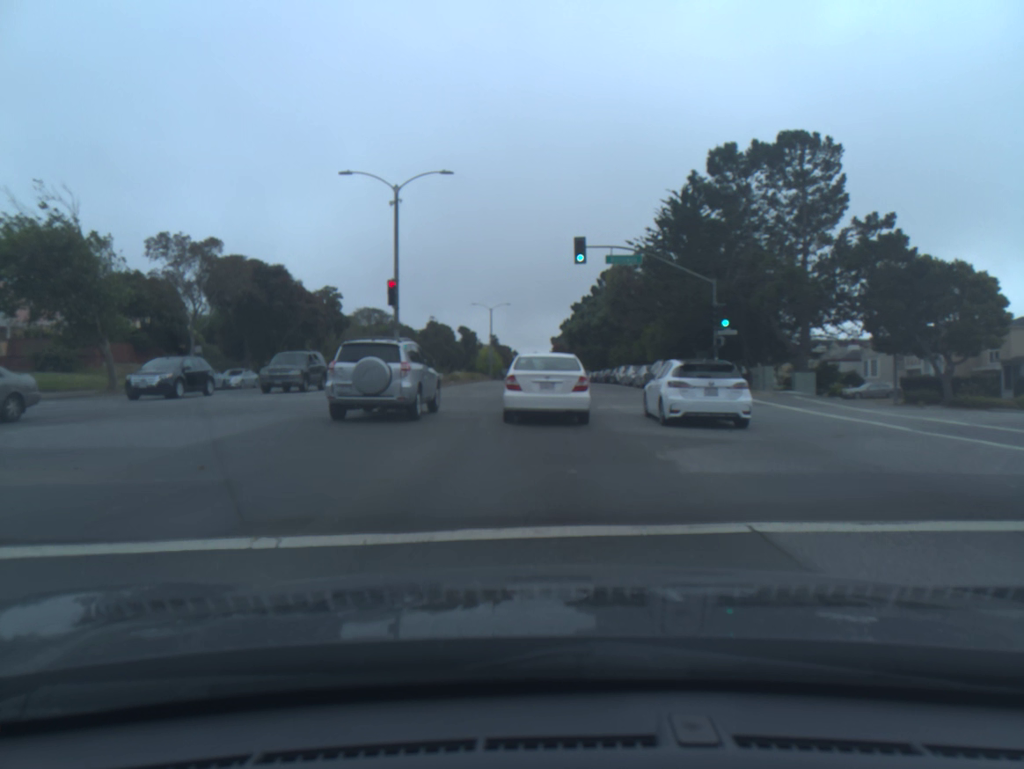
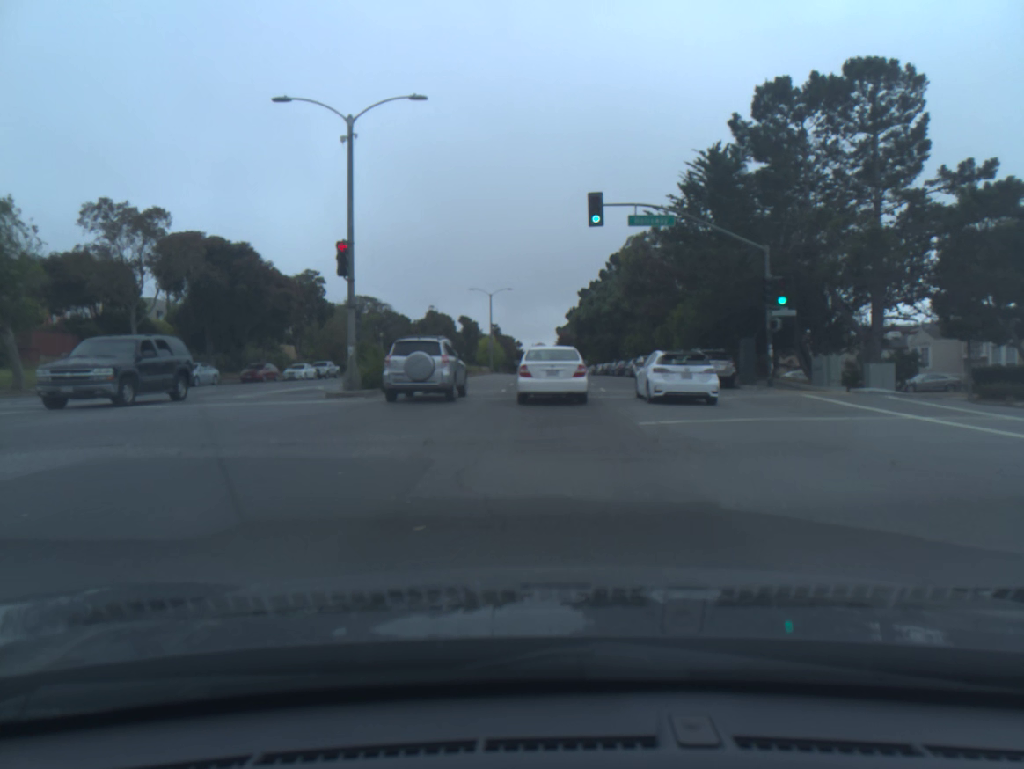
(0.0, +8.1) m; 0°
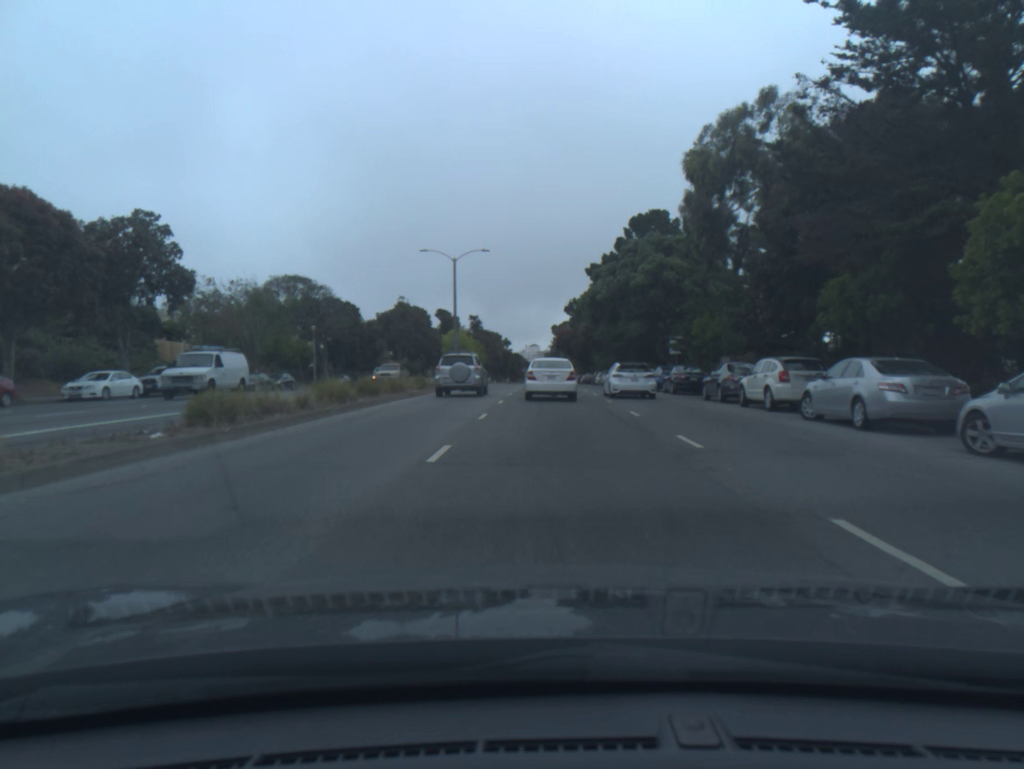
(0.0, +30.2) m; +1°
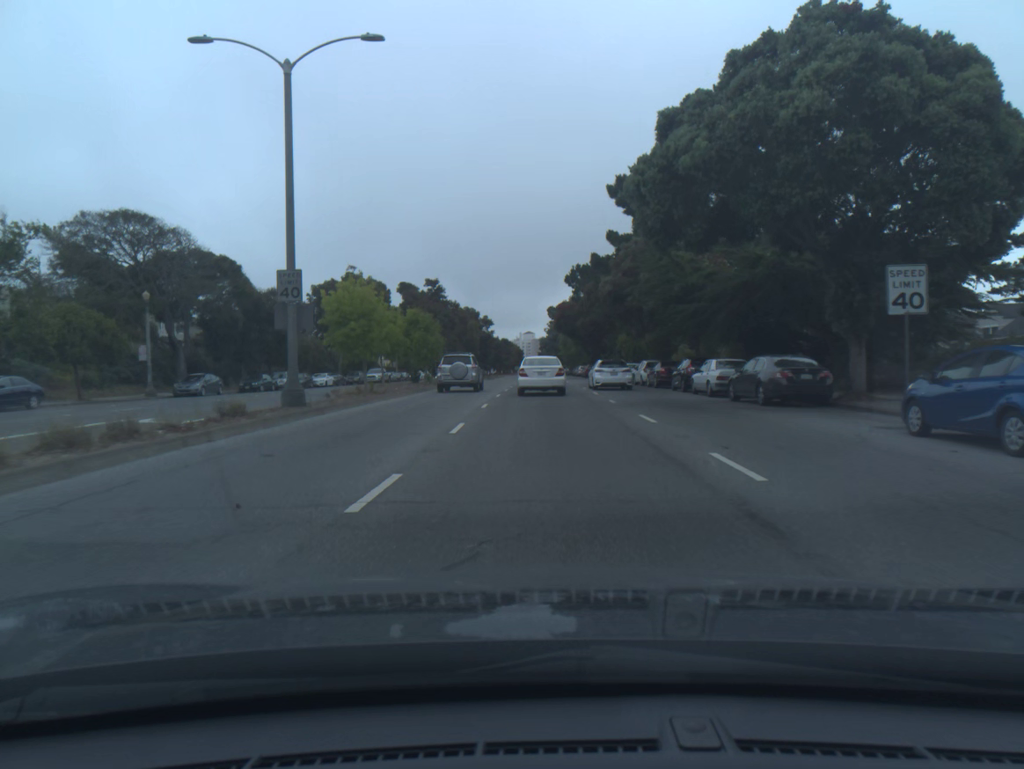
(+0.1, +32.6) m; 0°
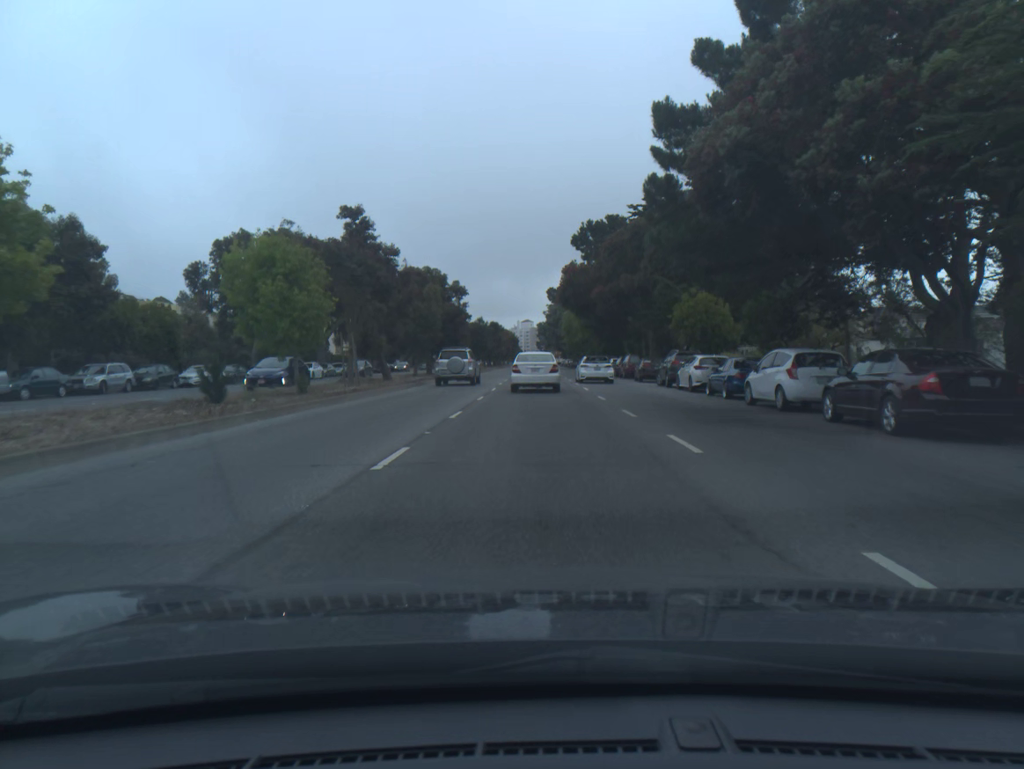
(+0.1, +27.3) m; 0°
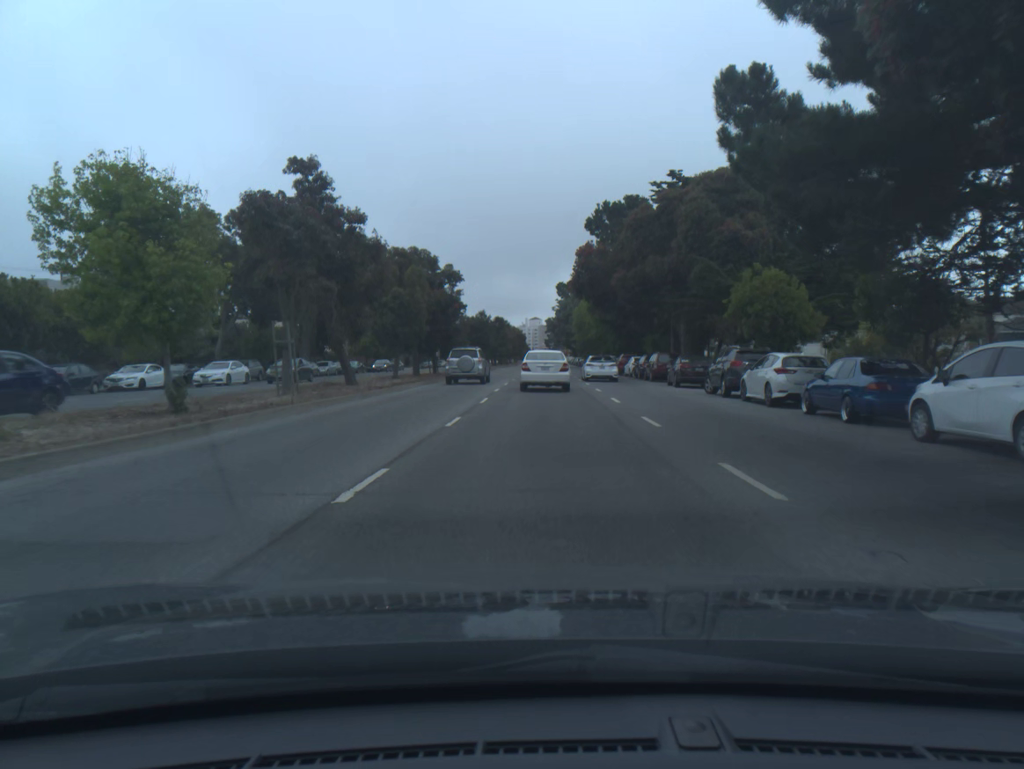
(-0.1, +9.3) m; -1°
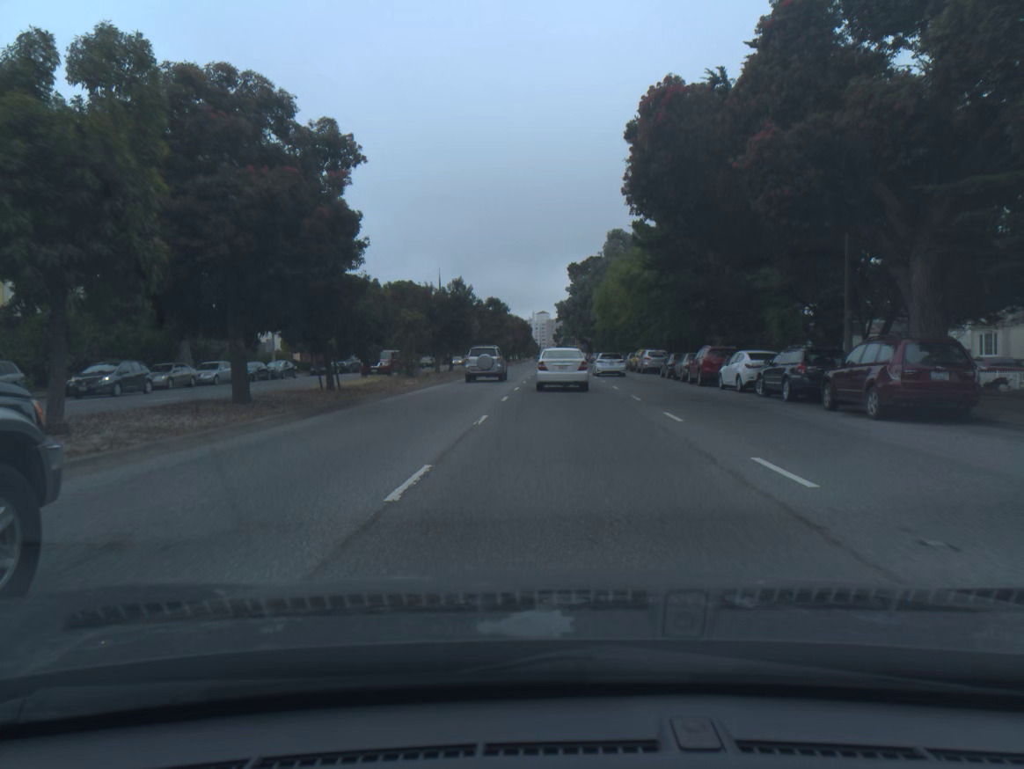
(-0.2, +28.5) m; 0°
